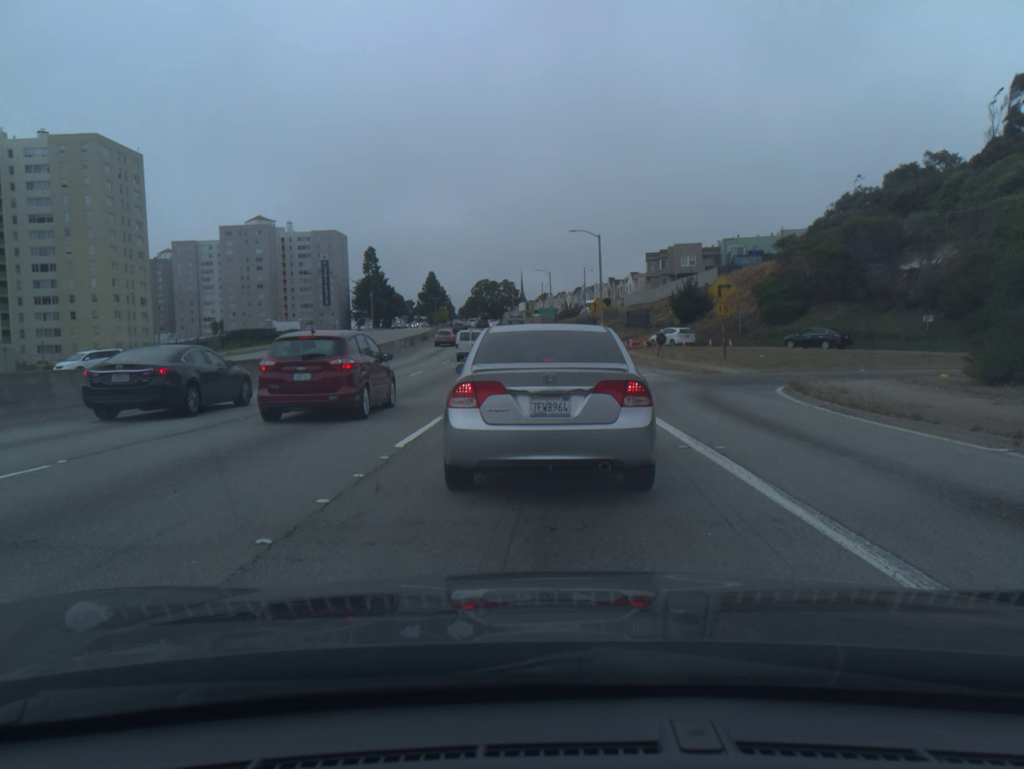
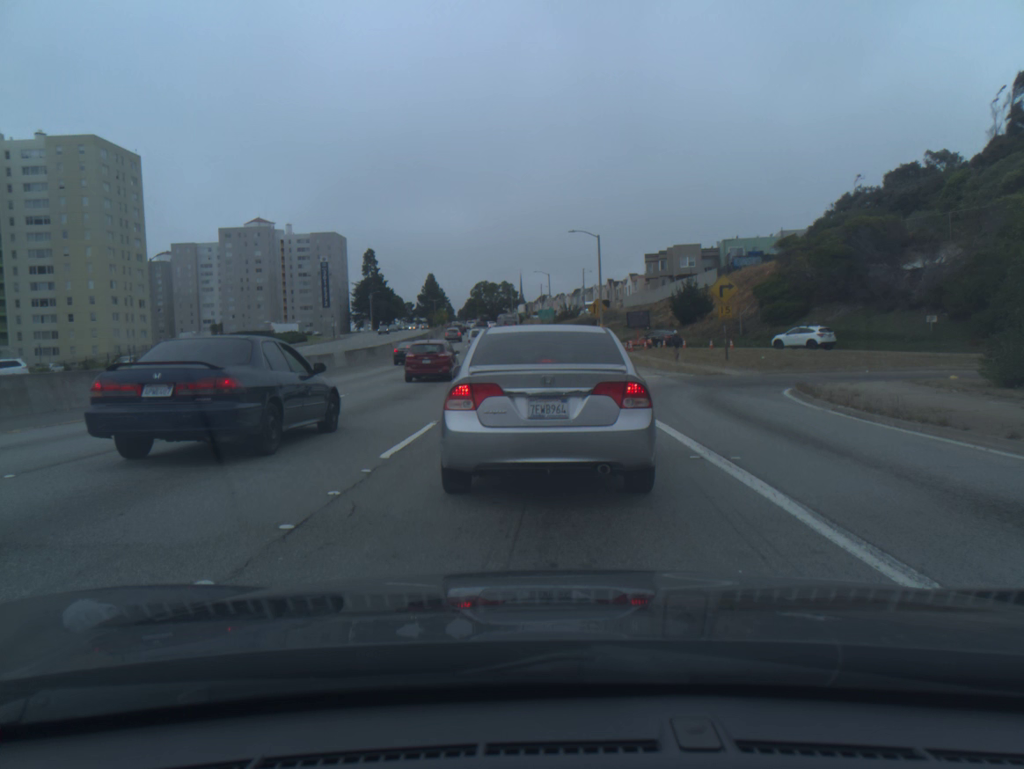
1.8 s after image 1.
(0.0, +0.9) m; 0°
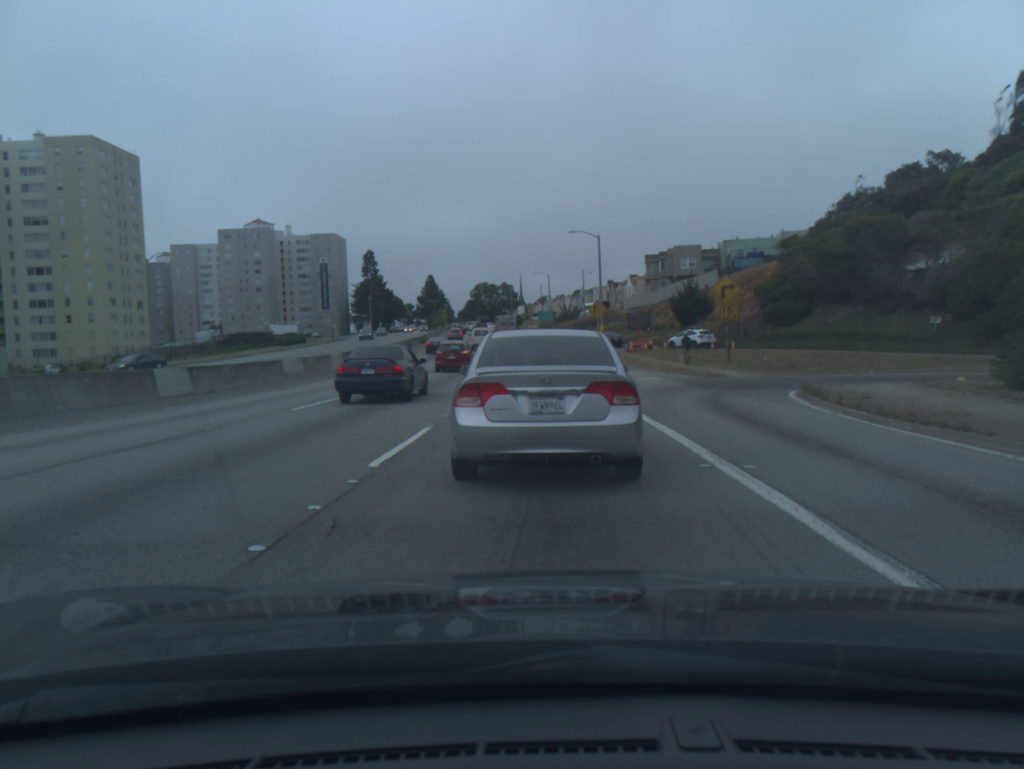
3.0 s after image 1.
(0.0, +0.6) m; 0°
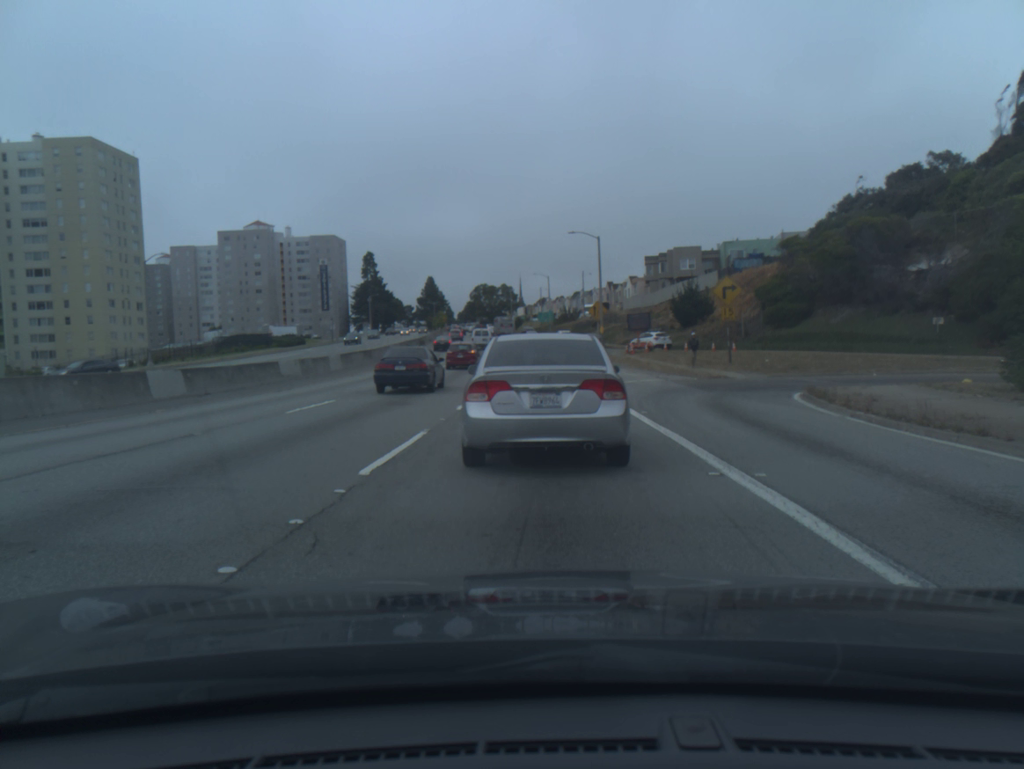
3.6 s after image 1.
(0.0, +0.4) m; 0°
